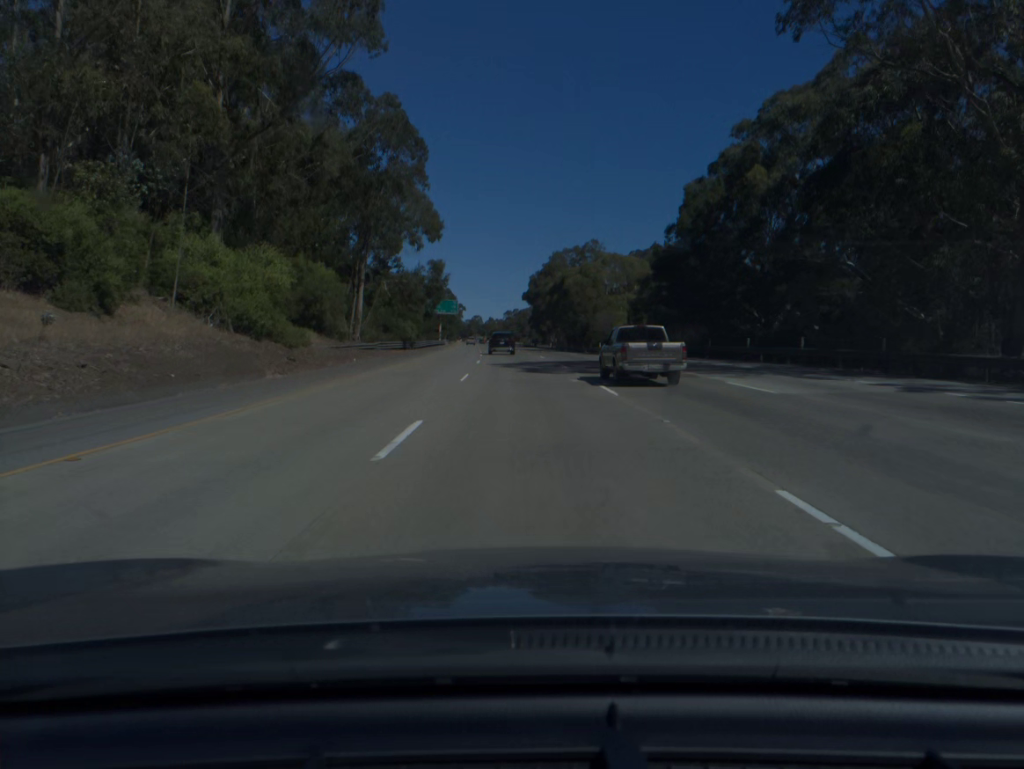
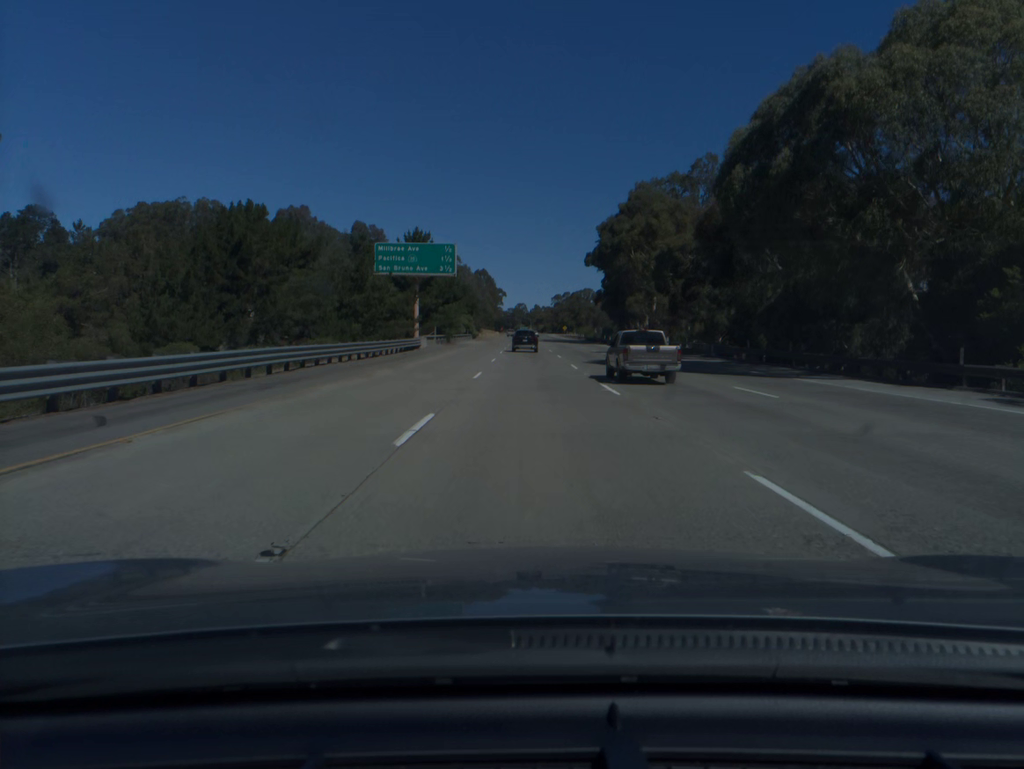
(-3.2, +86.8) m; -3°
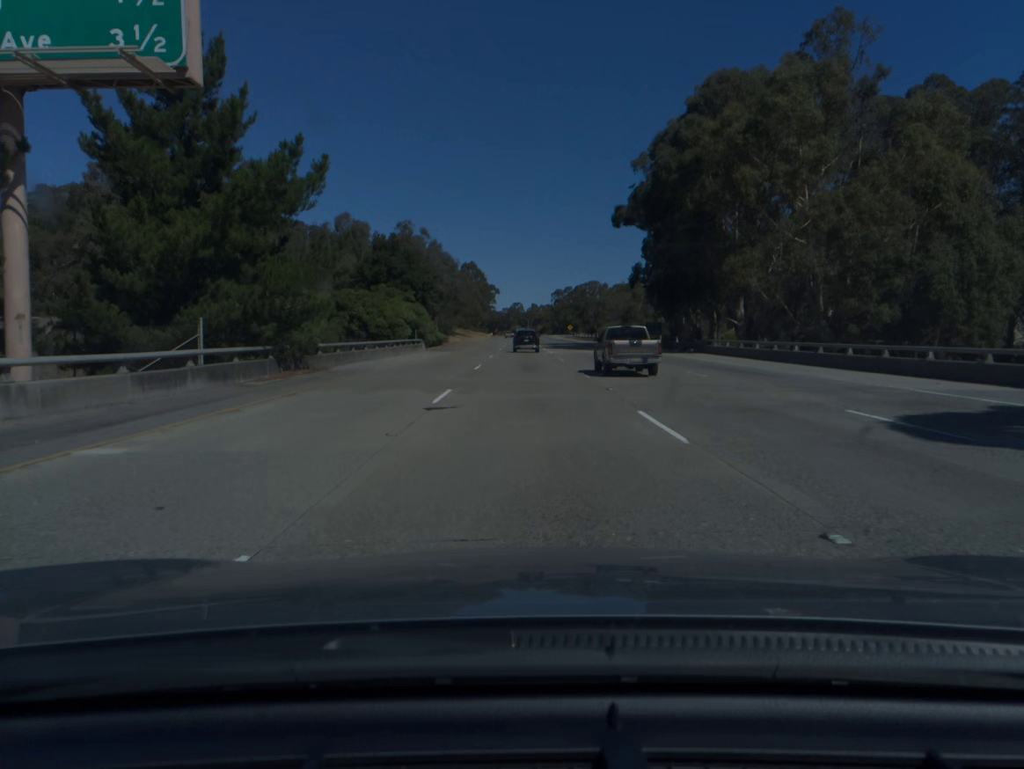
(+0.1, +52.4) m; 0°
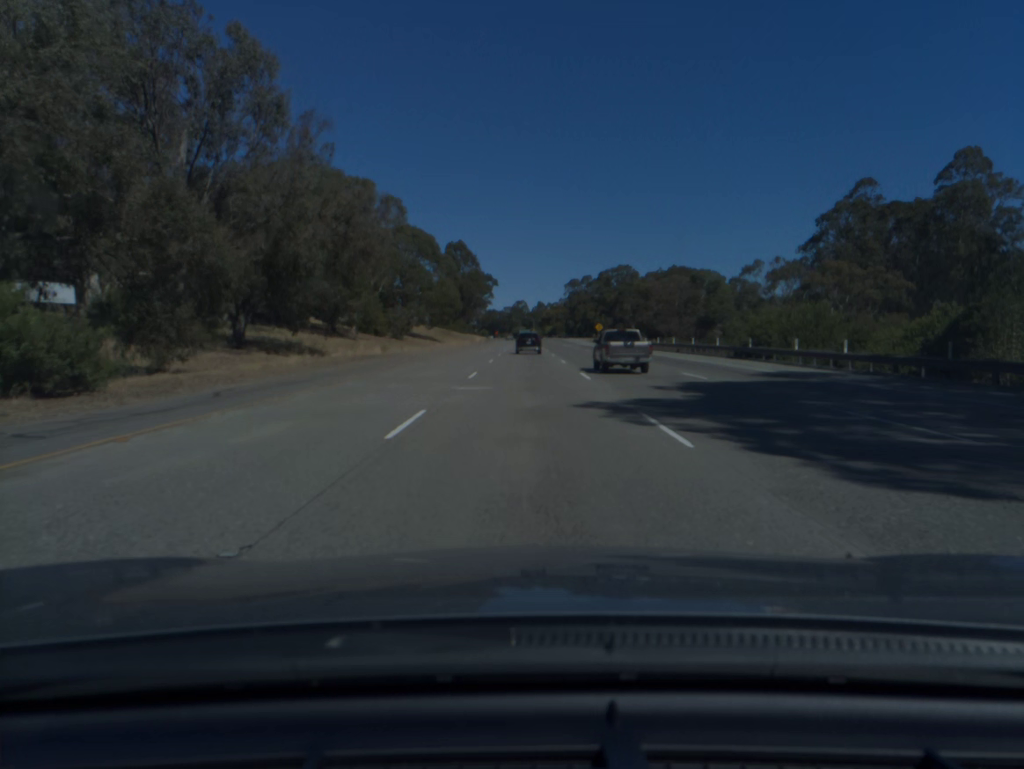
(-0.2, +86.5) m; 0°
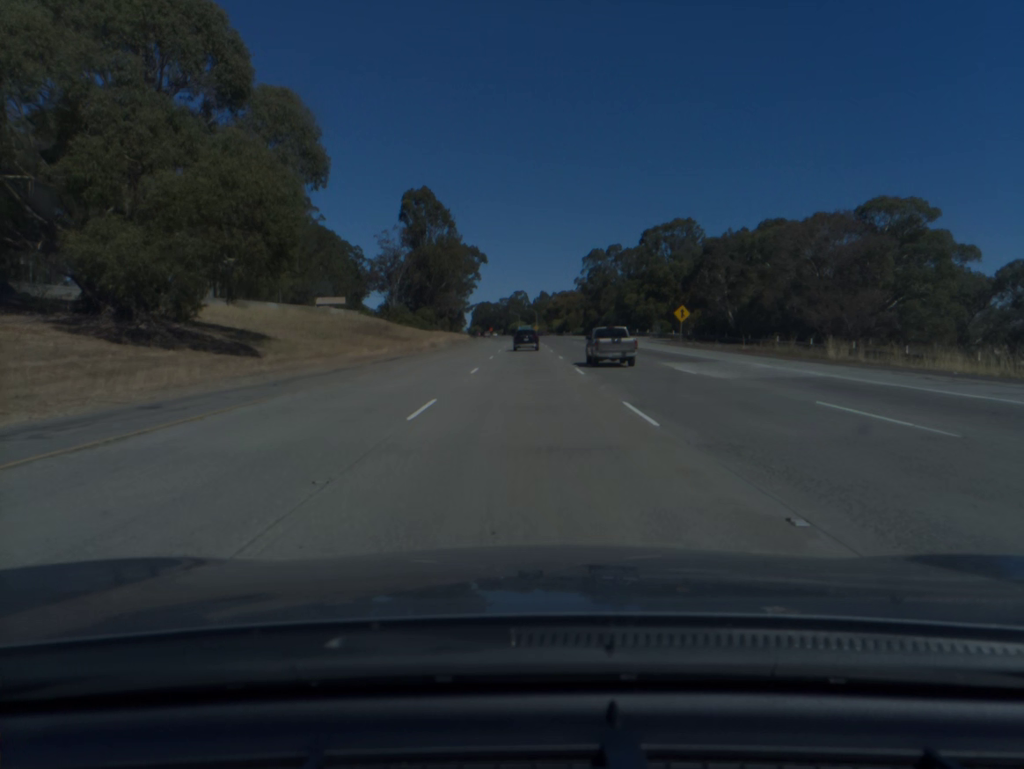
(+0.2, +86.2) m; 0°
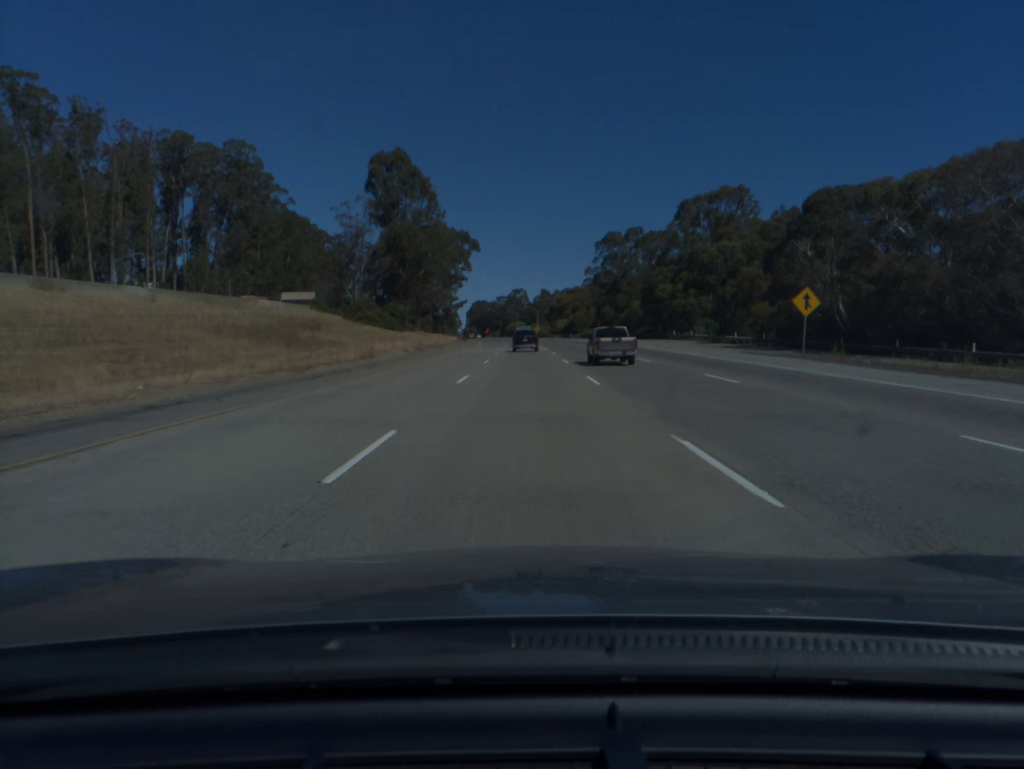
(0.0, +34.5) m; 0°
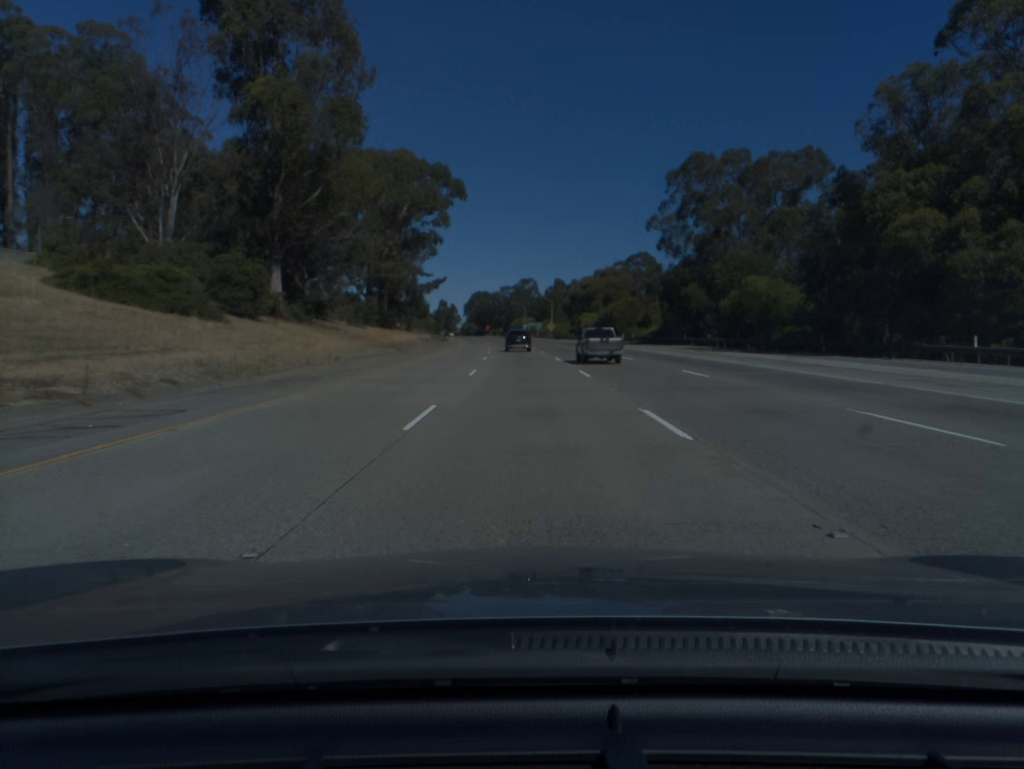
(-0.2, +69.2) m; -1°
